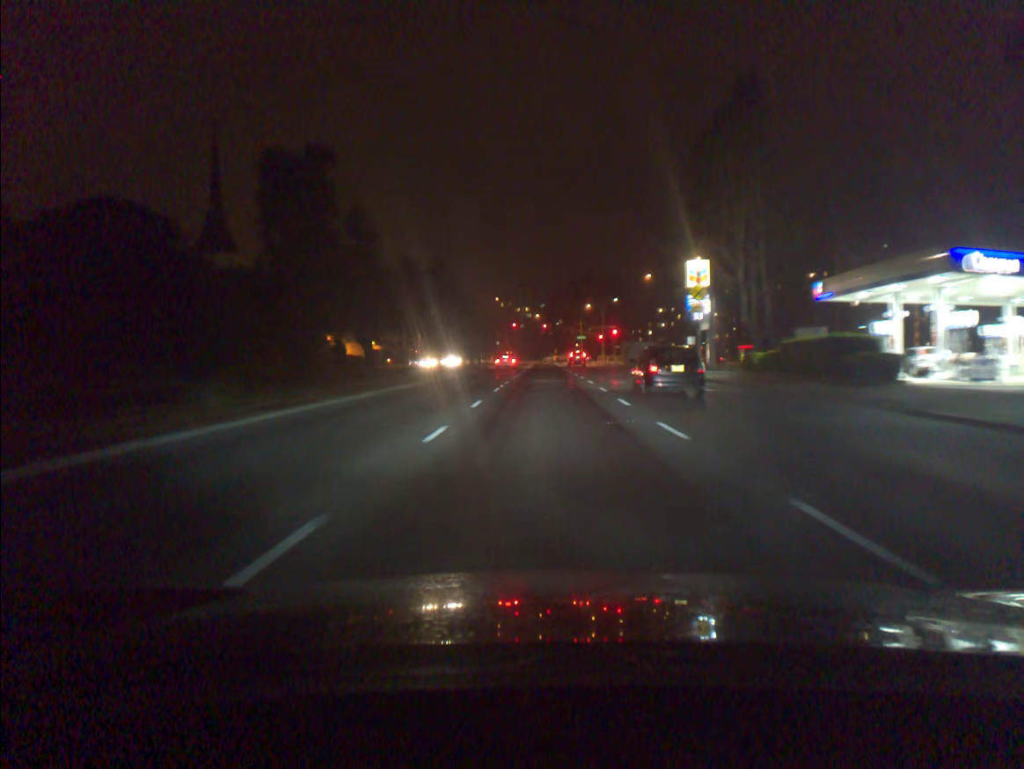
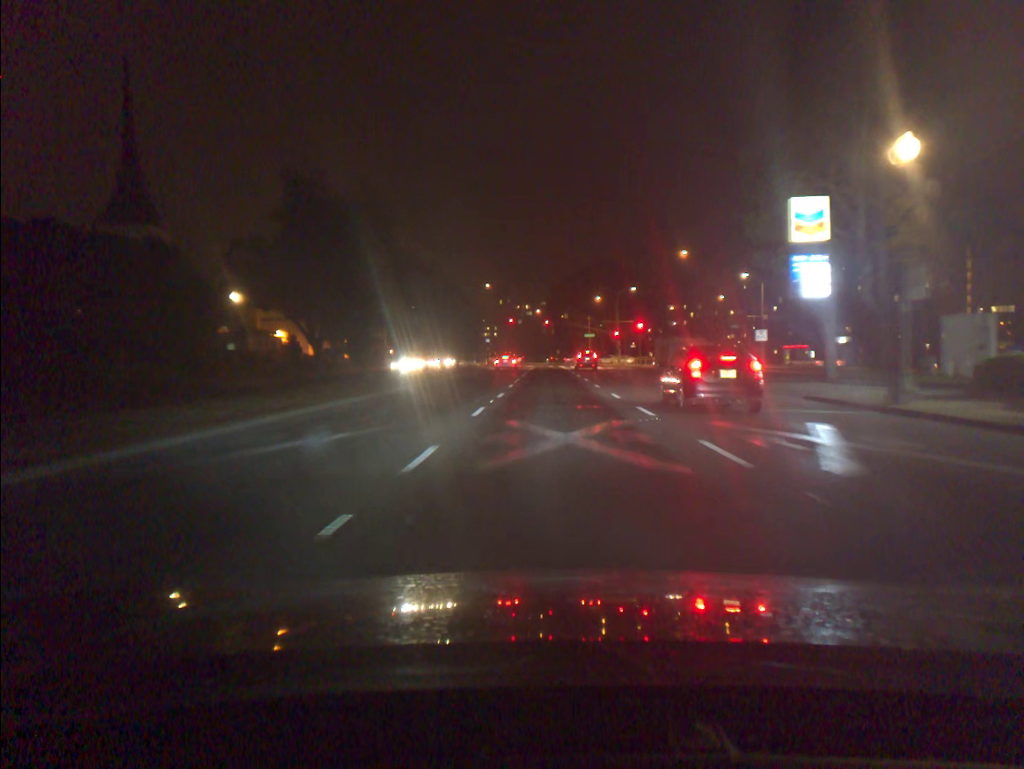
(-0.1, +24.7) m; 0°
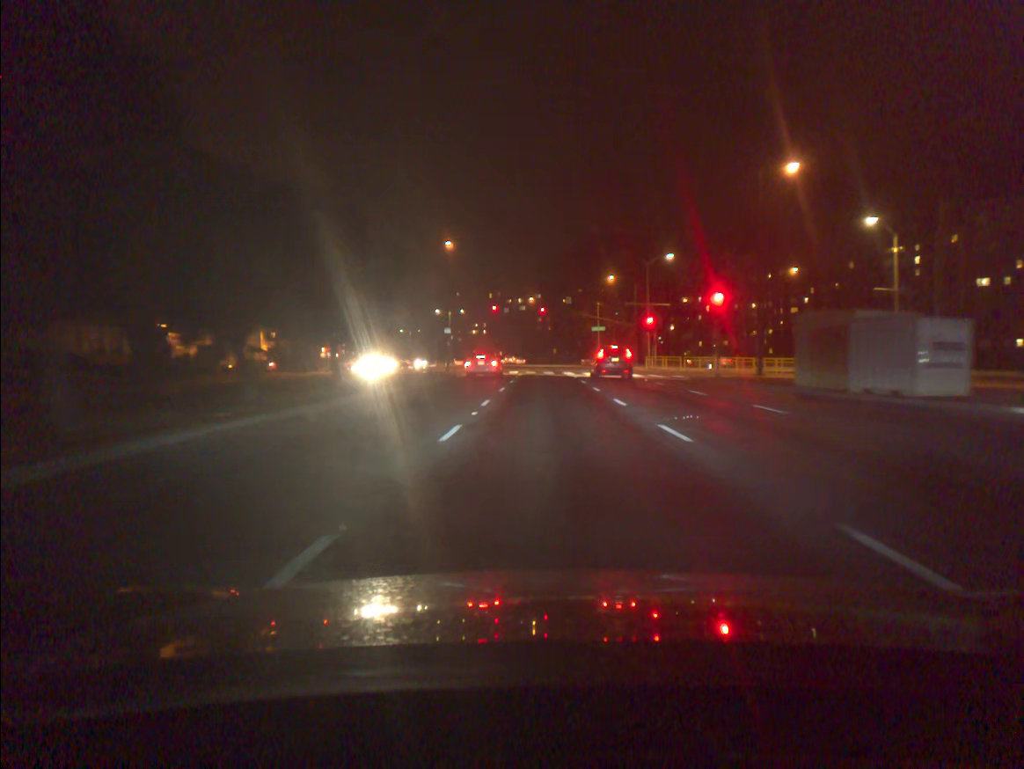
(+0.2, +35.6) m; 0°
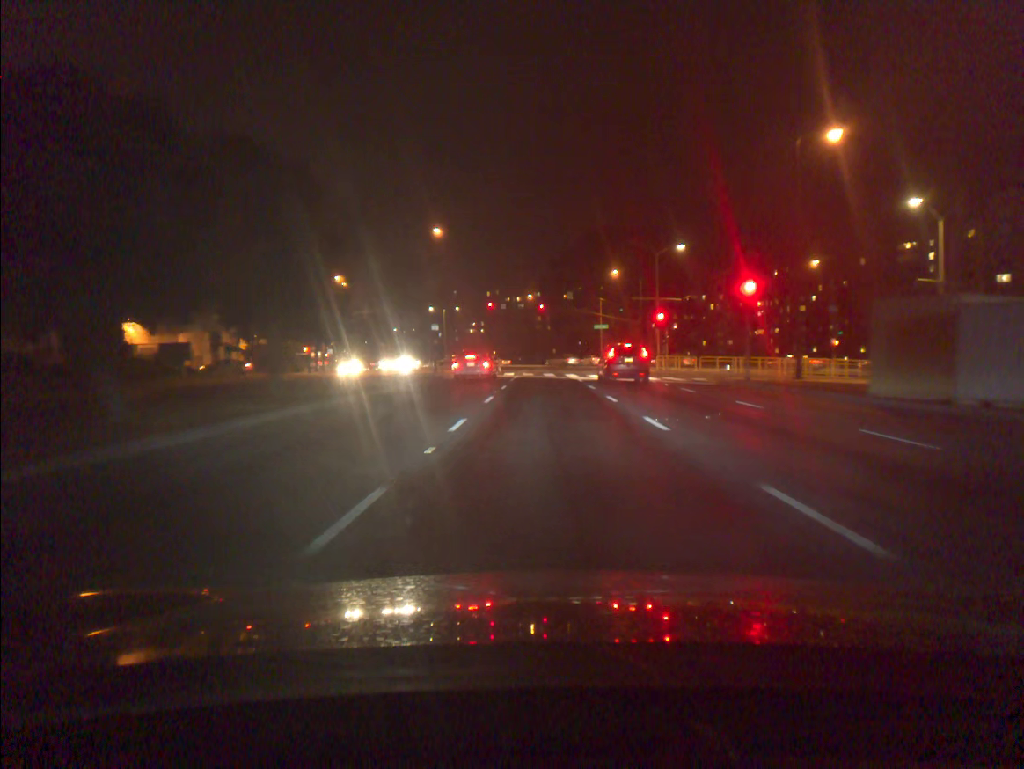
(0.0, +6.1) m; 0°
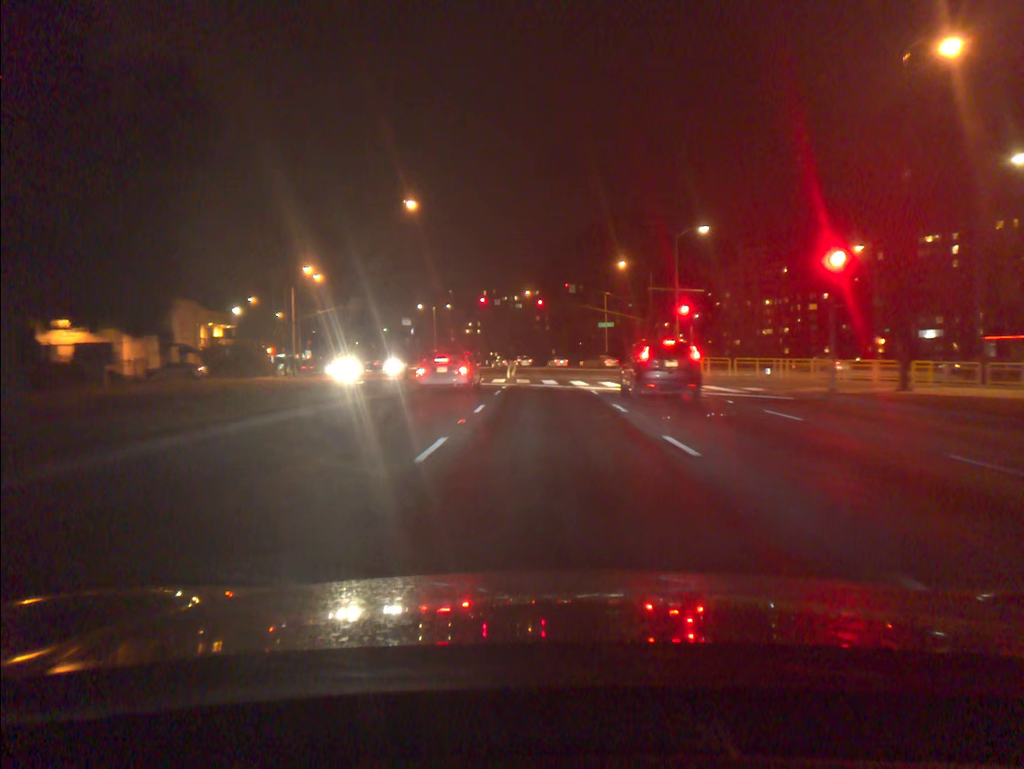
(0.0, +10.5) m; 0°
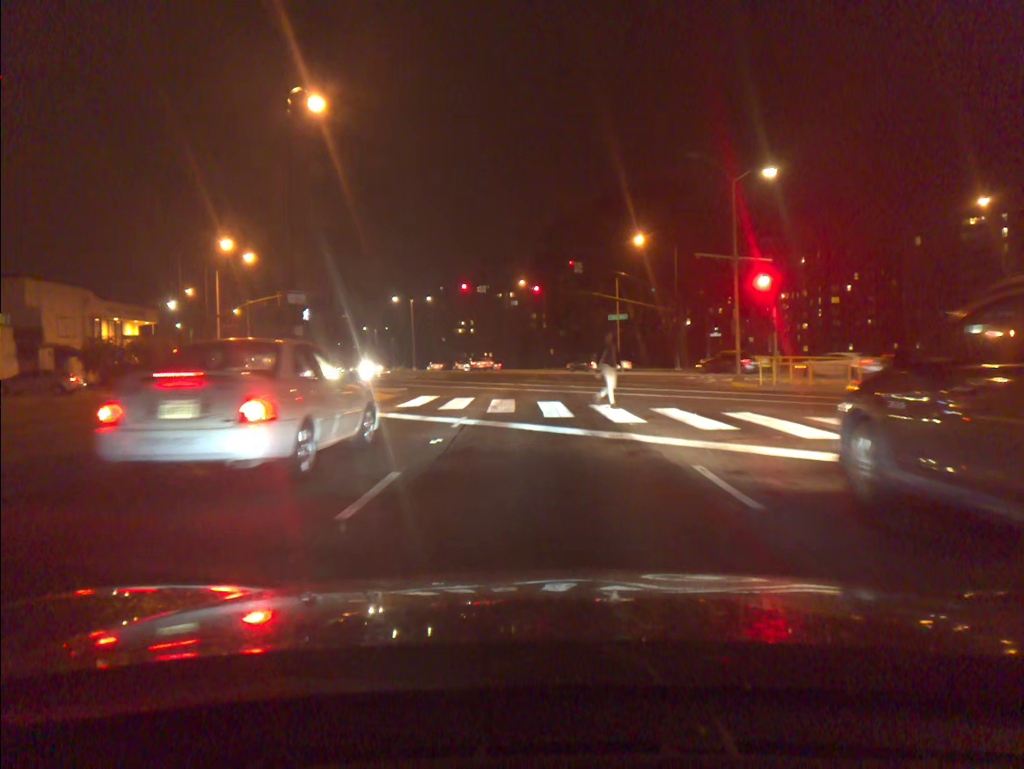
(0.0, +18.3) m; 0°
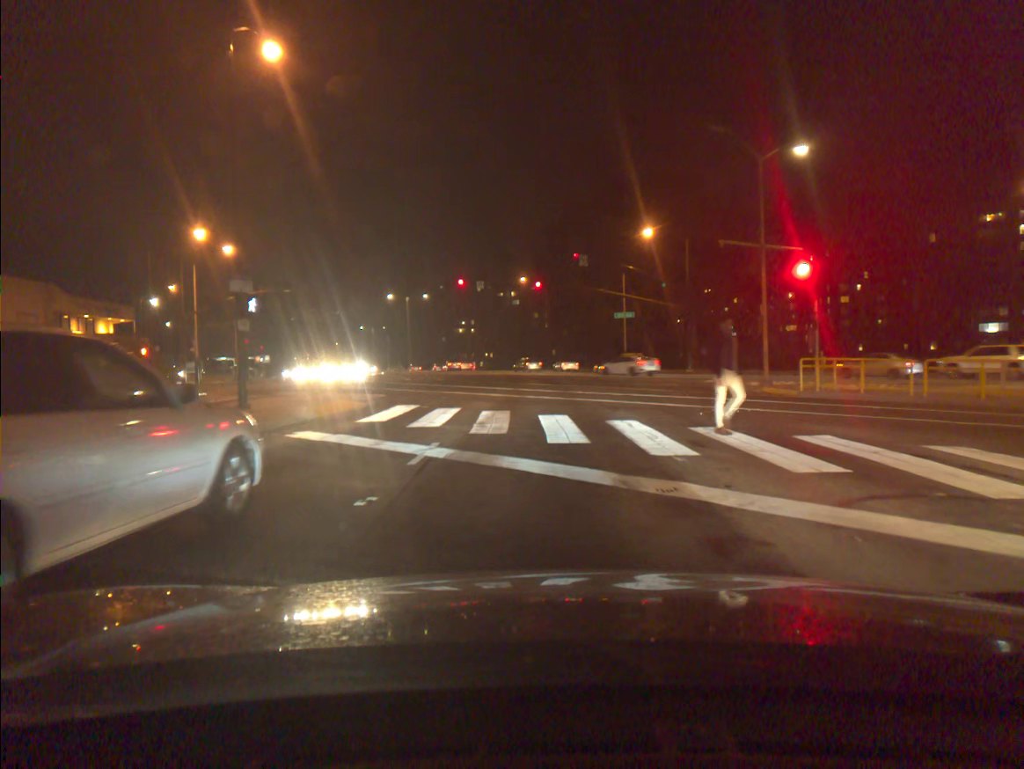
(0.0, +4.5) m; 0°
